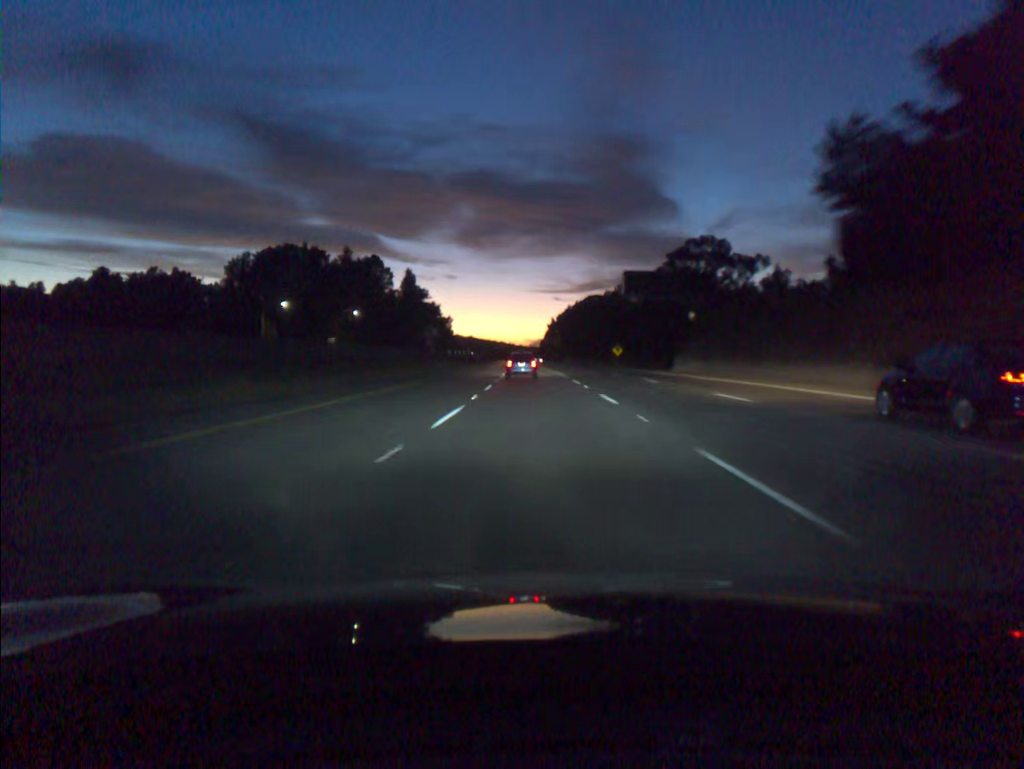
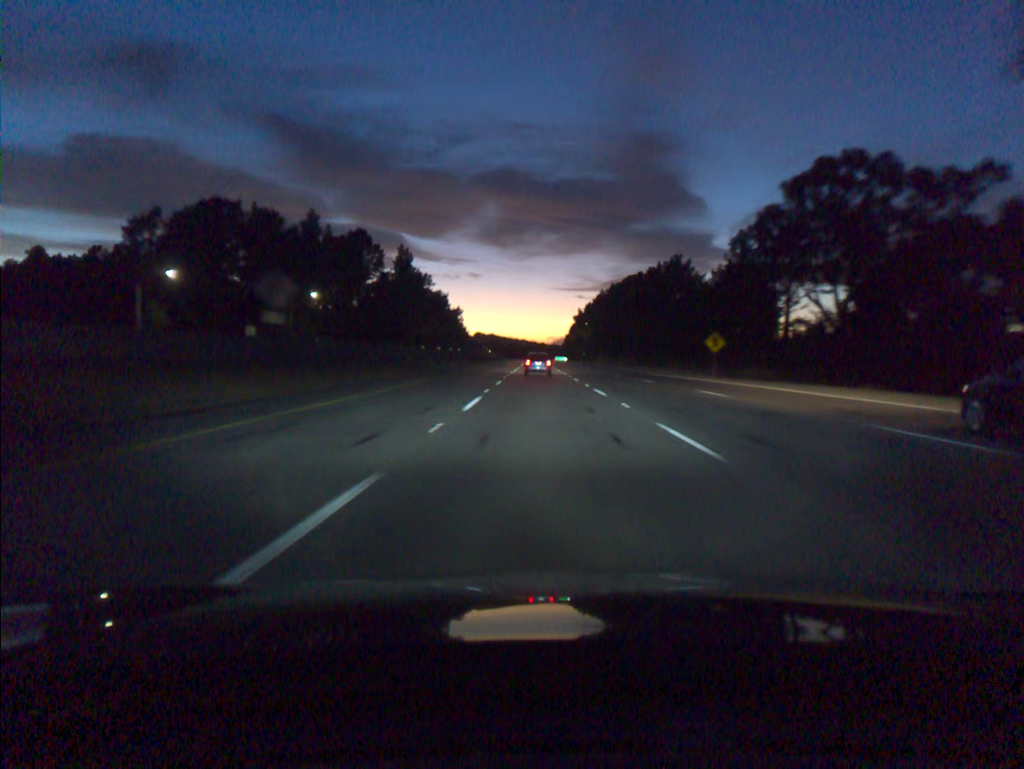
(-0.9, +54.6) m; -2°
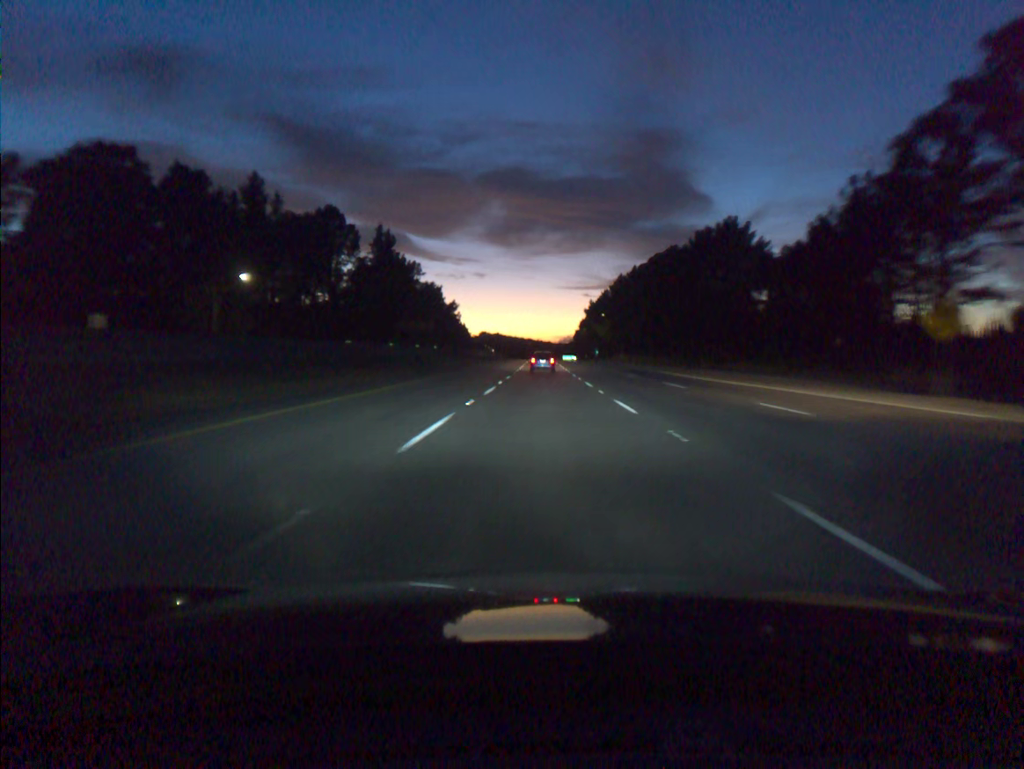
(-0.2, +36.6) m; 0°
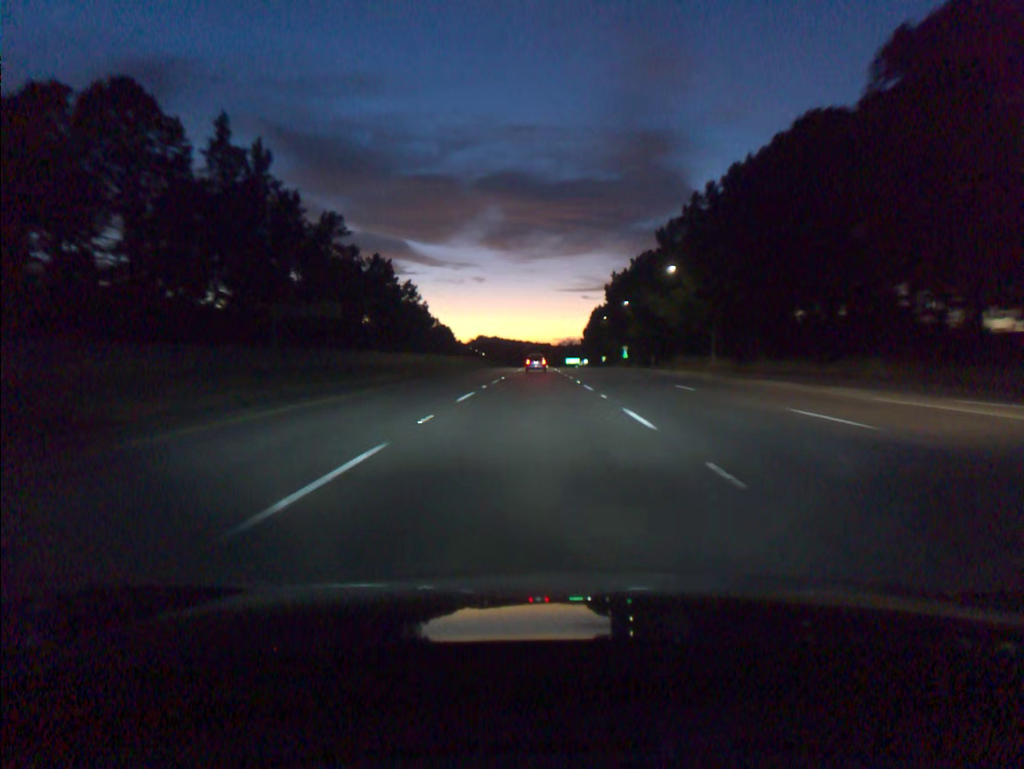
(+0.1, +91.8) m; 0°
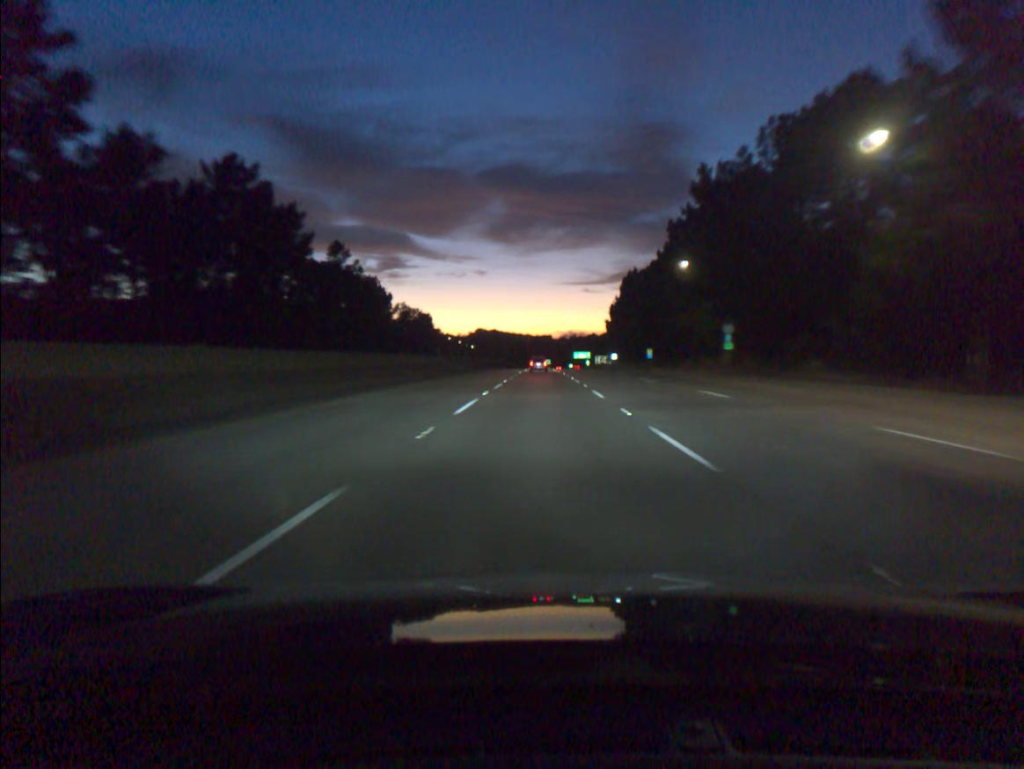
(-0.4, +91.7) m; 0°
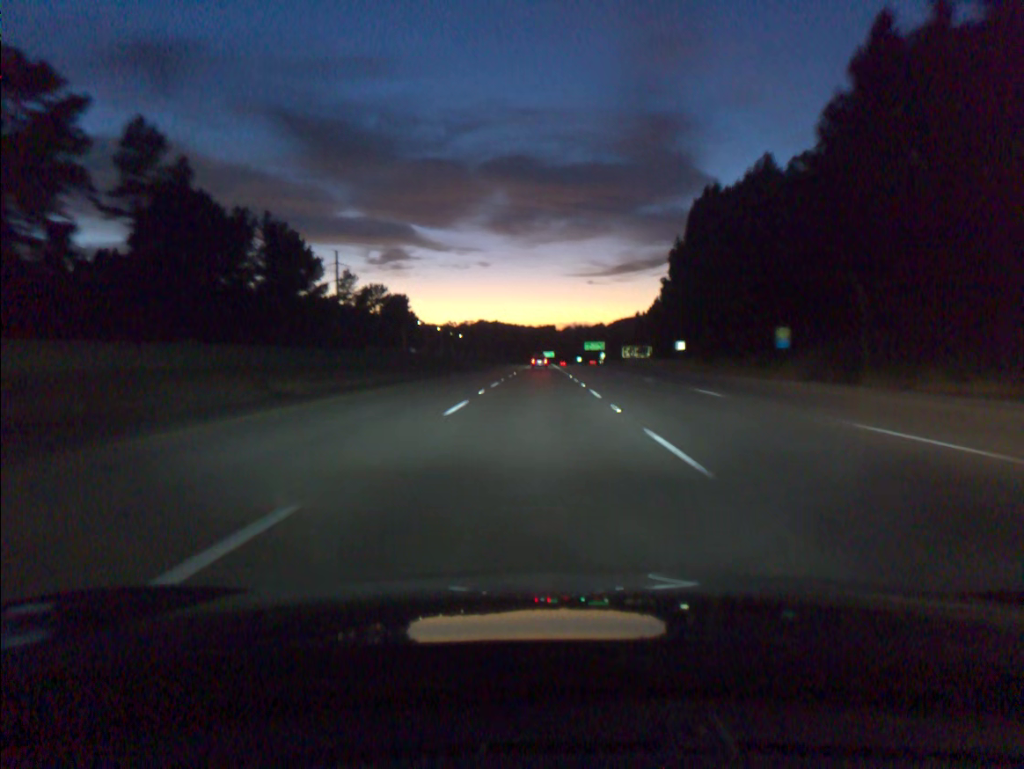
(+0.1, +73.6) m; 0°
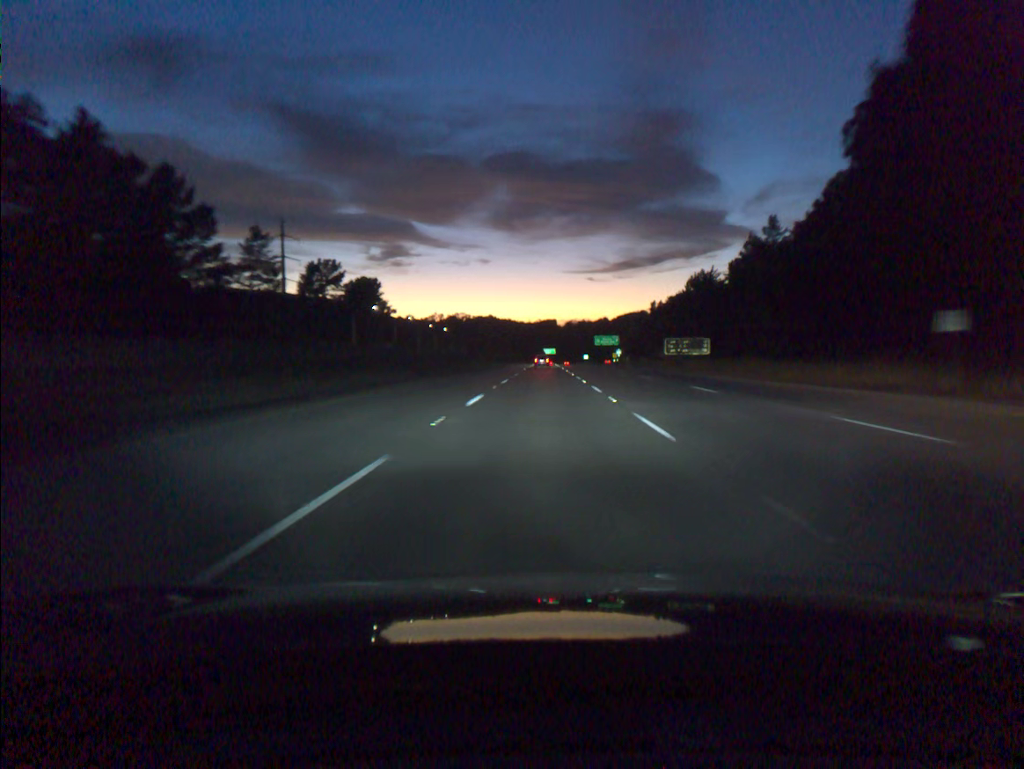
(-0.1, +55.4) m; 0°
